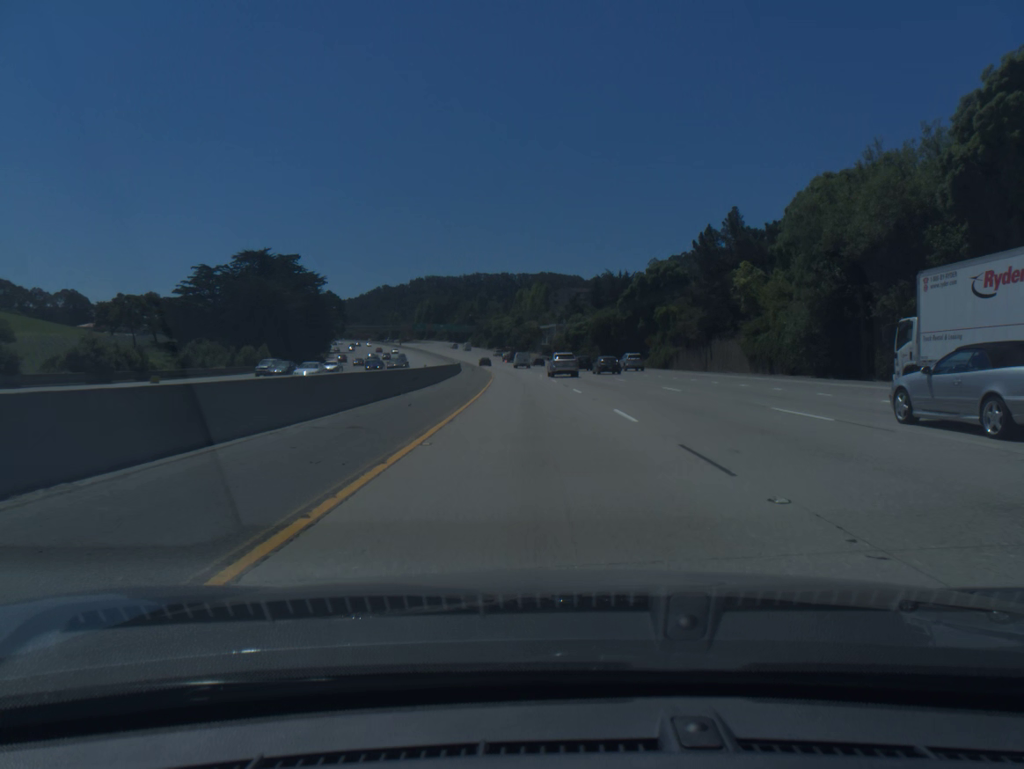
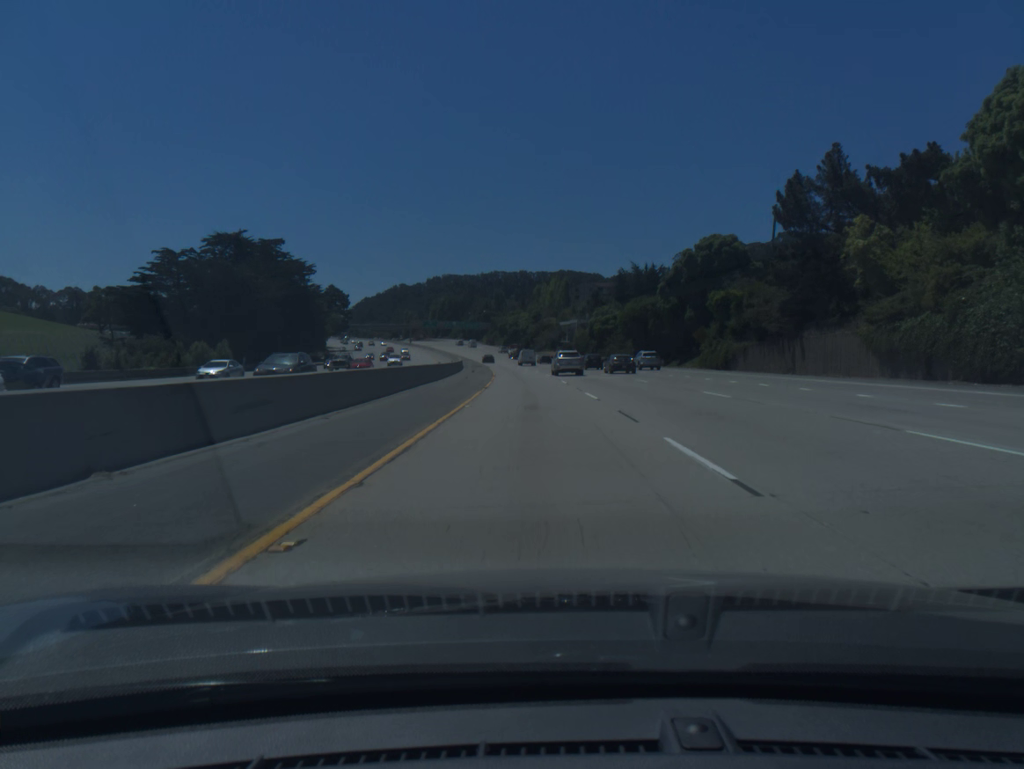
(-0.2, +20.8) m; -1°
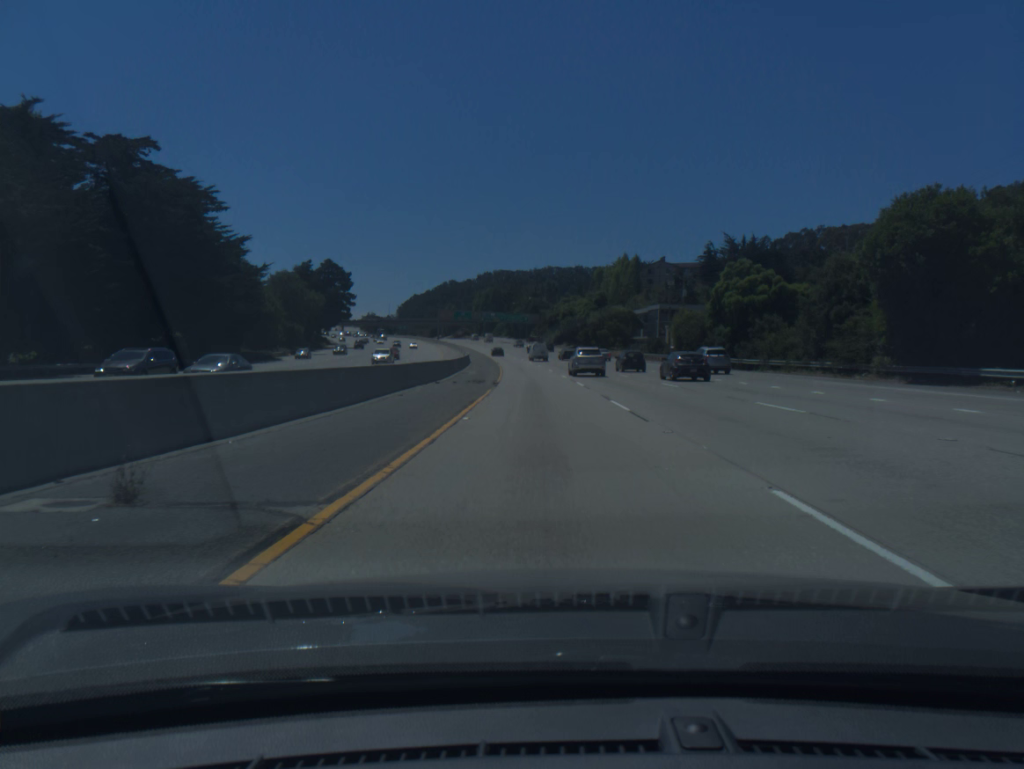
(-2.2, +62.4) m; -4°
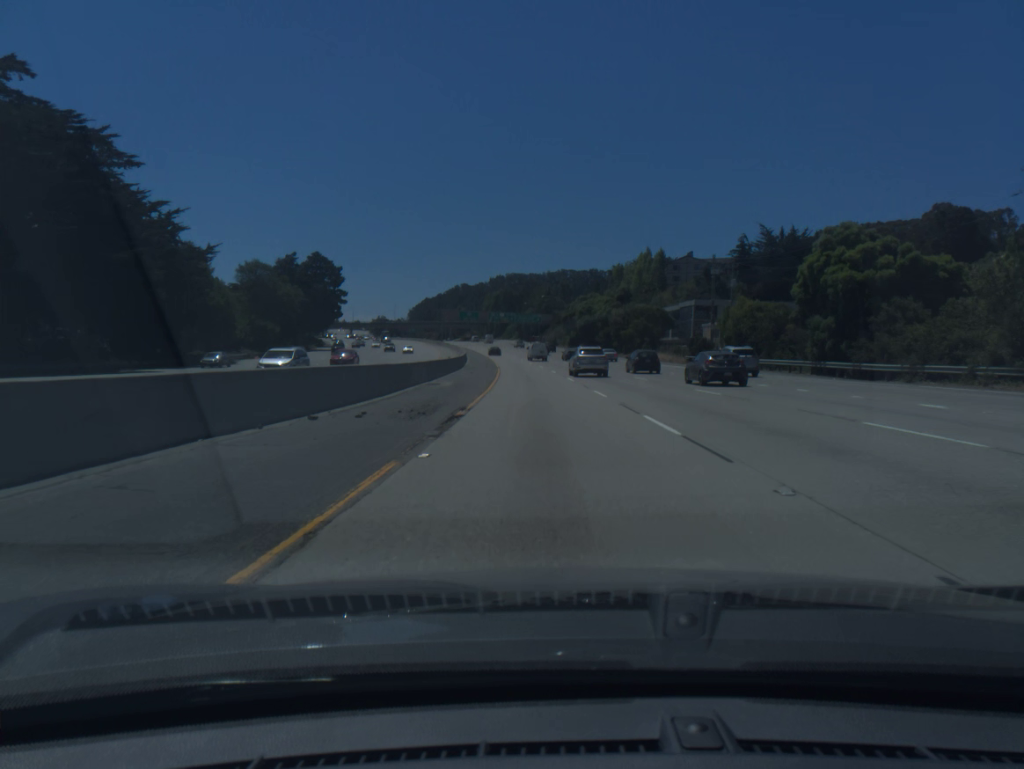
(-0.2, +20.9) m; -1°
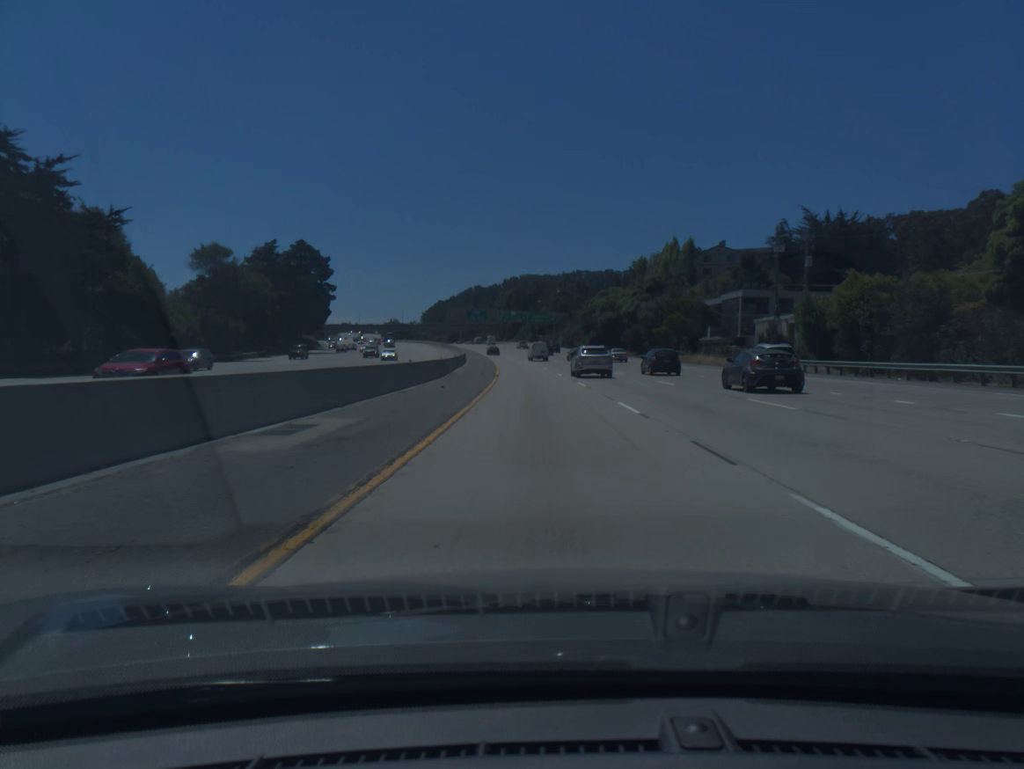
(-0.2, +20.9) m; -1°
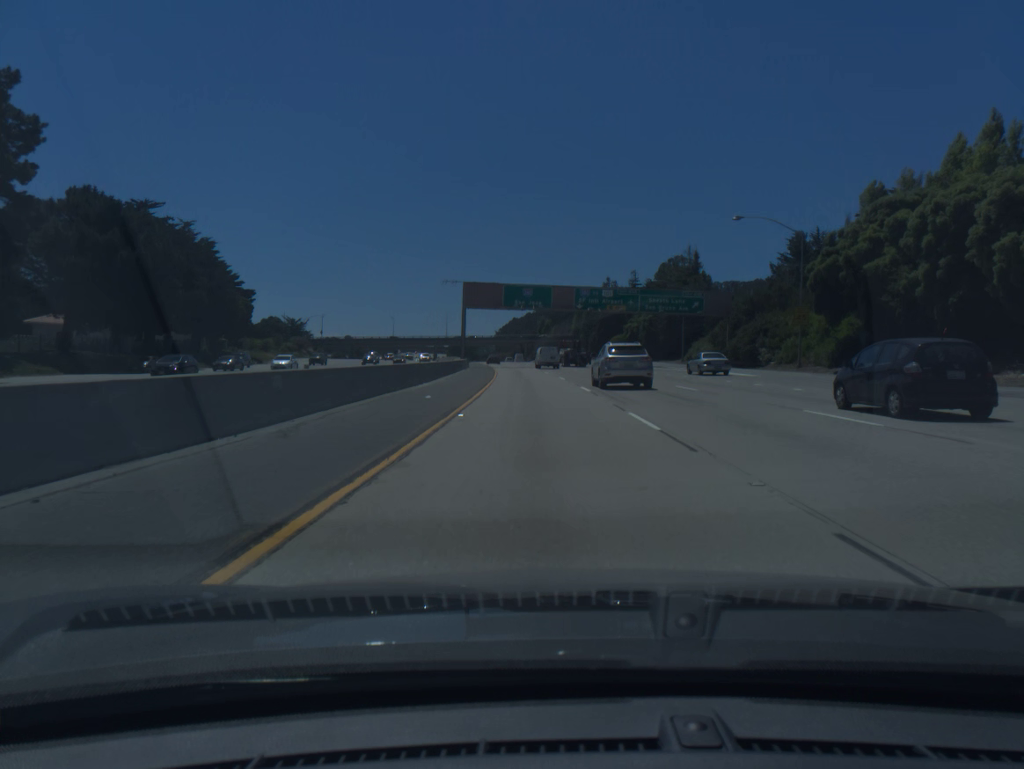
(-5.3, +103.7) m; -6°
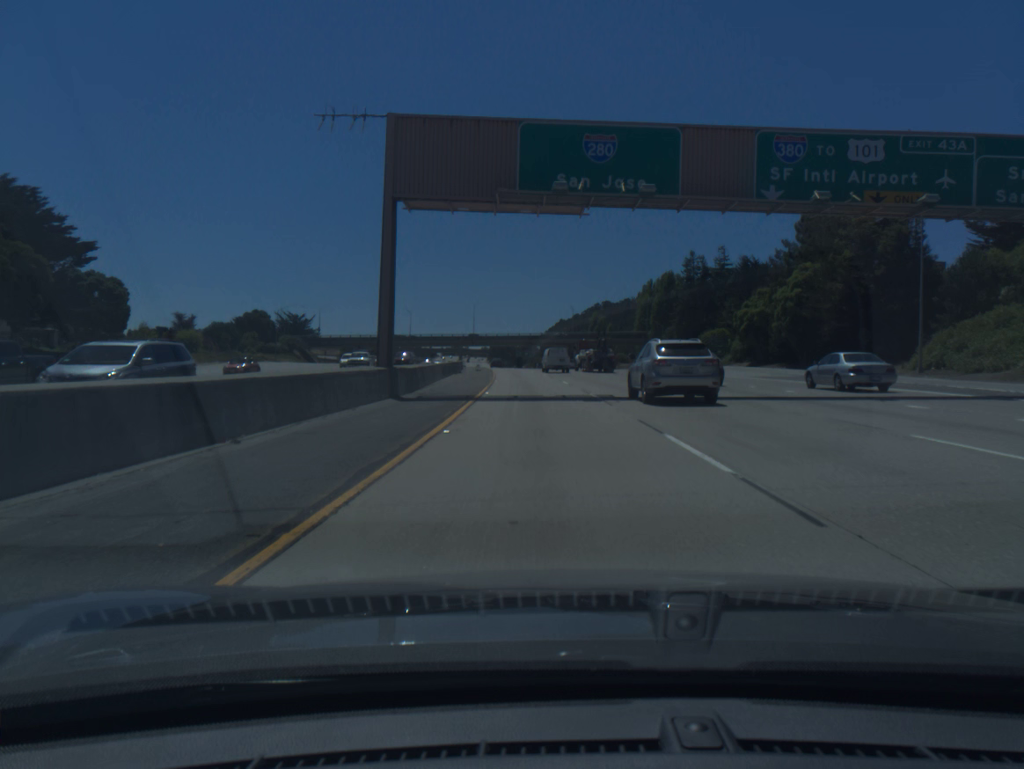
(-2.0, +61.7) m; -3°
